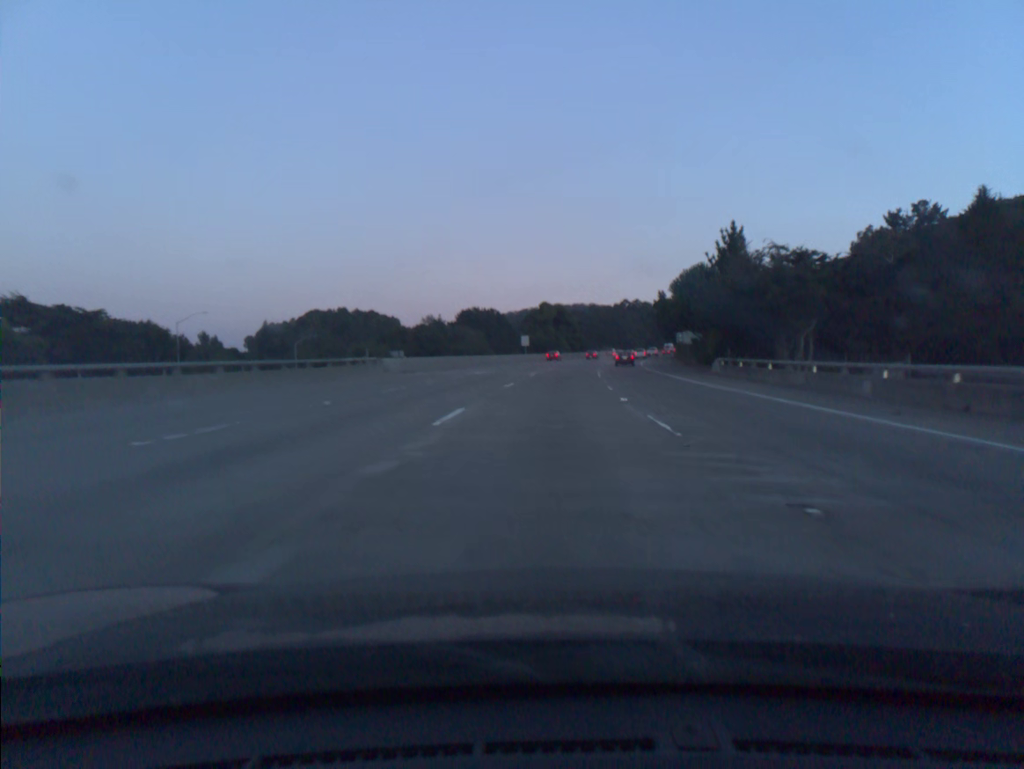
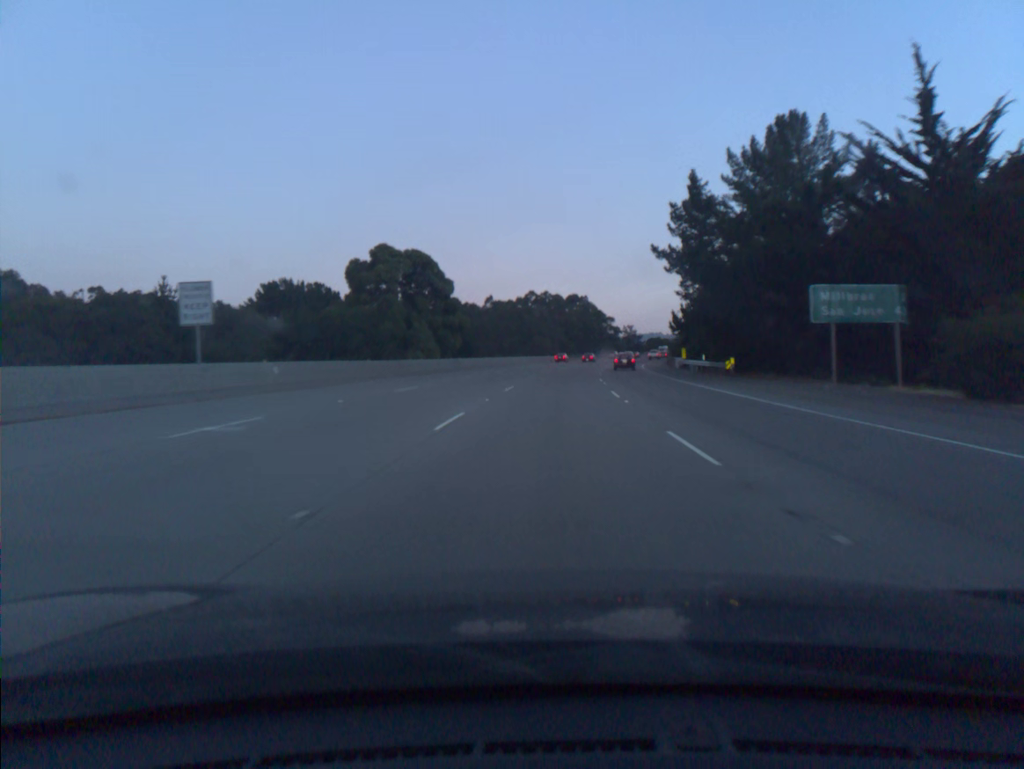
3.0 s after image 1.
(+6.0, +90.9) m; +8°
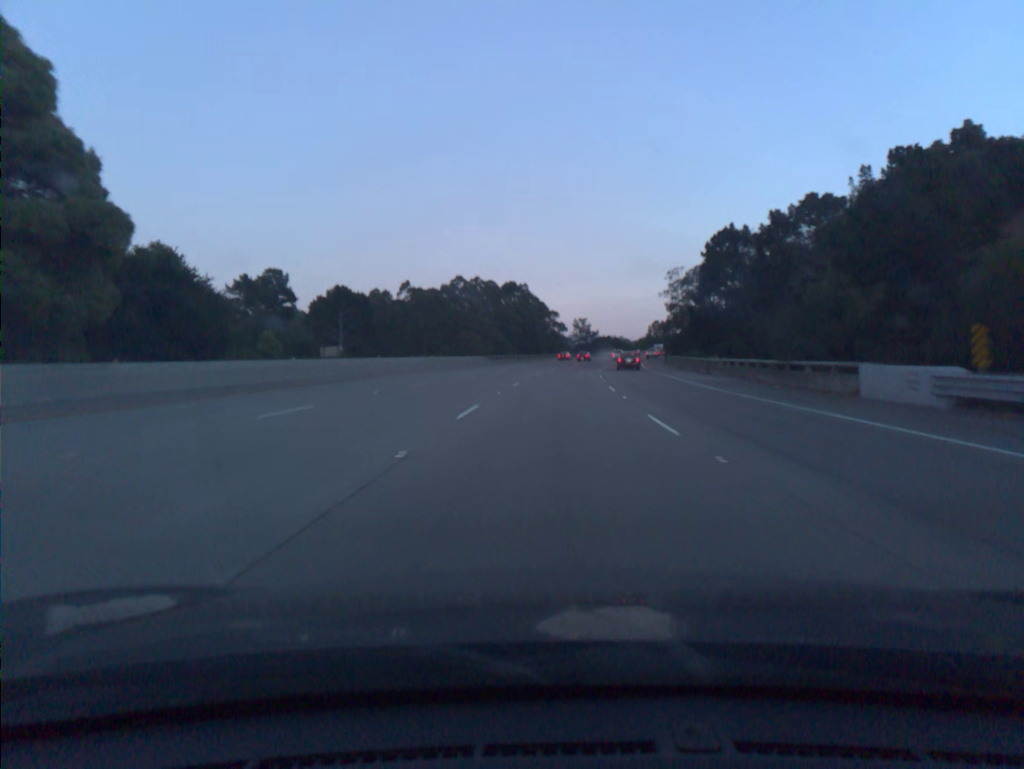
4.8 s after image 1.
(+2.1, +54.7) m; +5°
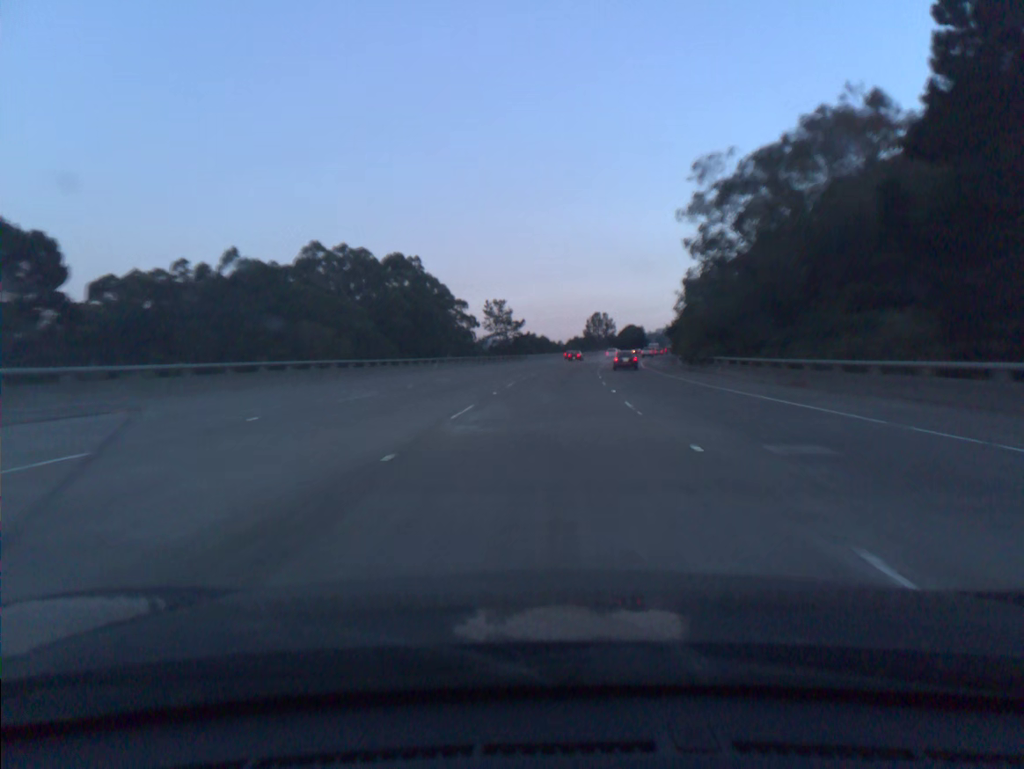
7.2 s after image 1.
(+3.9, +72.8) m; +6°
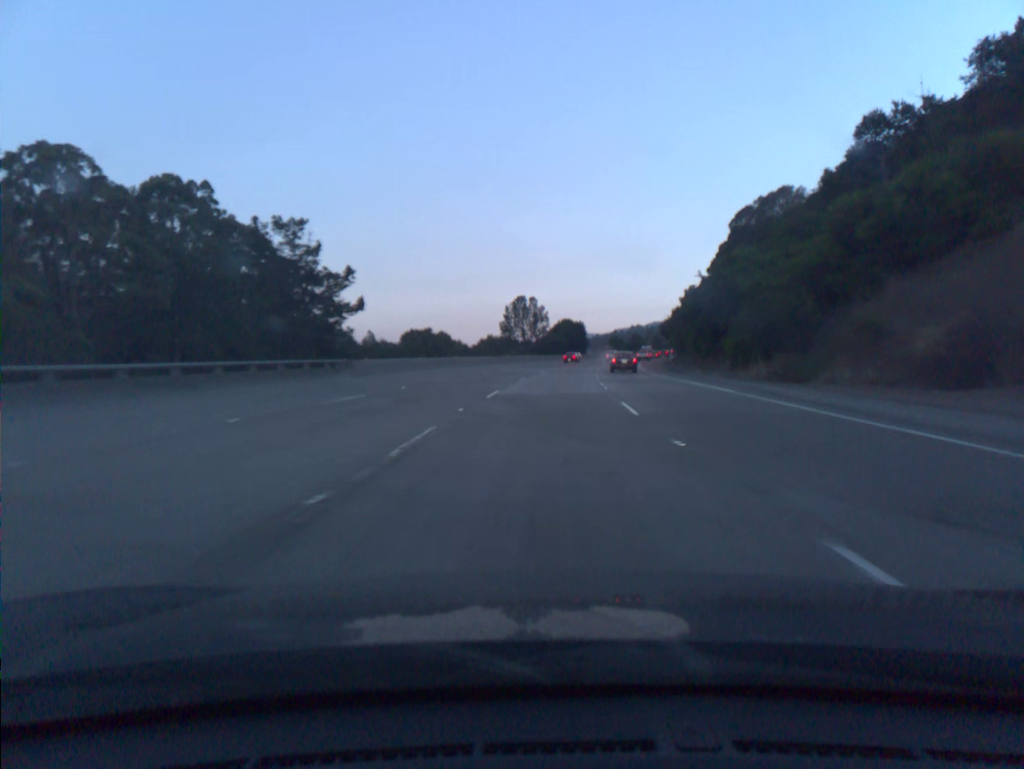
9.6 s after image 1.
(+3.8, +72.9) m; +6°
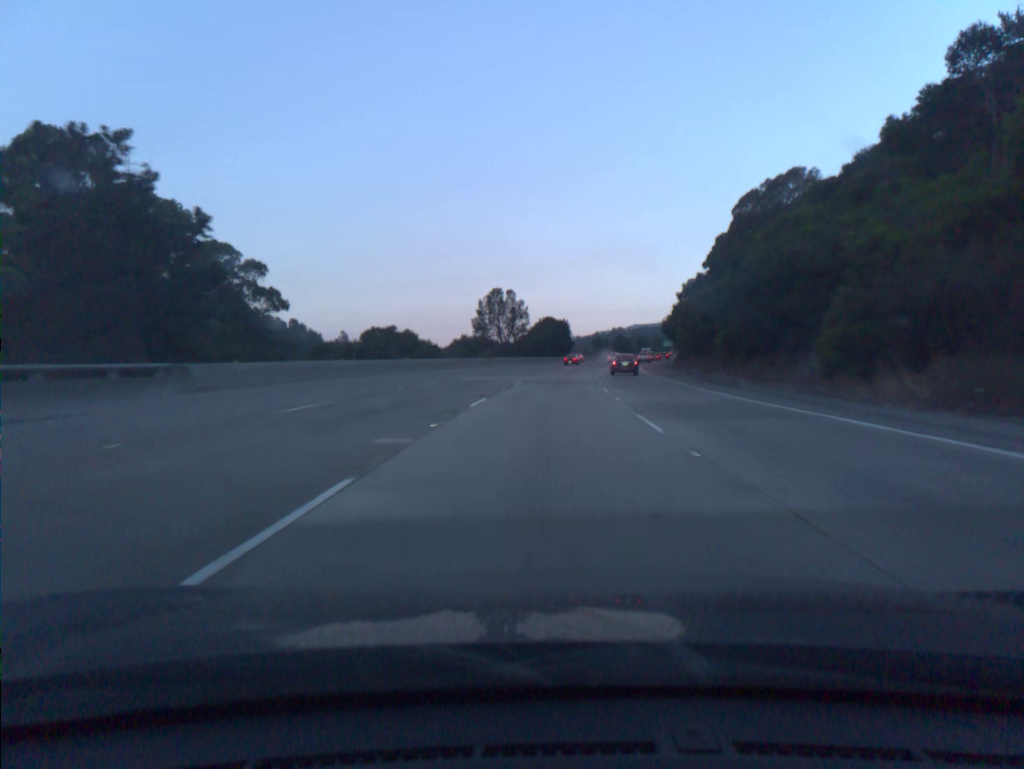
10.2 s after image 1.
(+0.3, +18.3) m; +1°
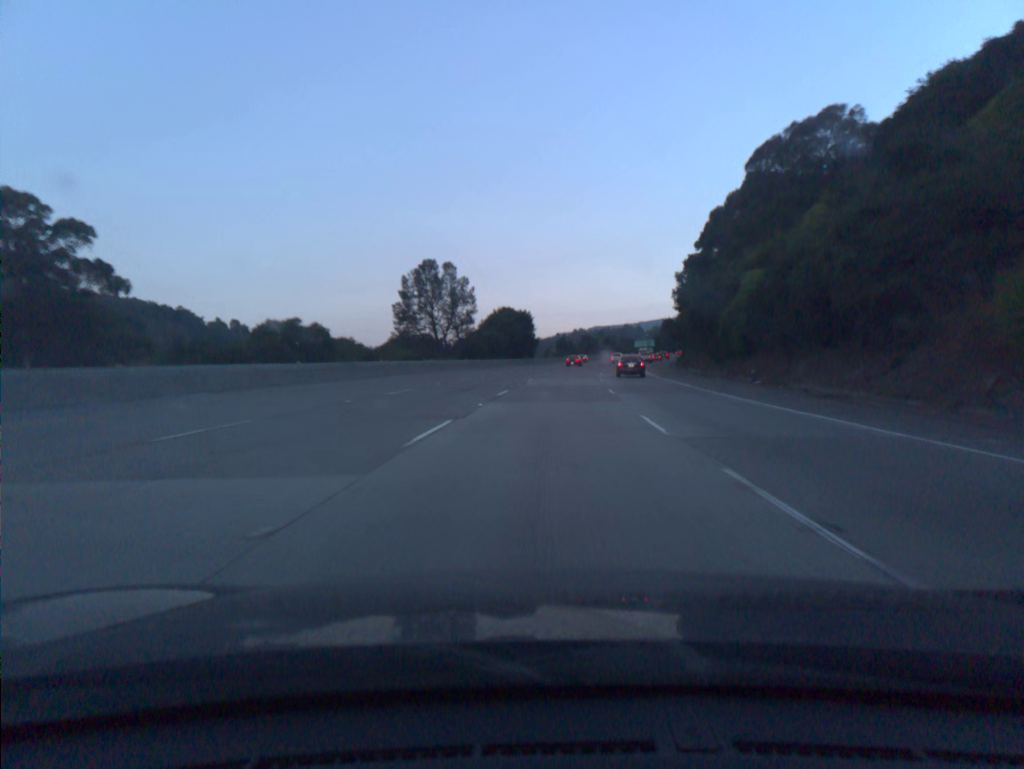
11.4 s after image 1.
(+0.9, +36.5) m; +3°
